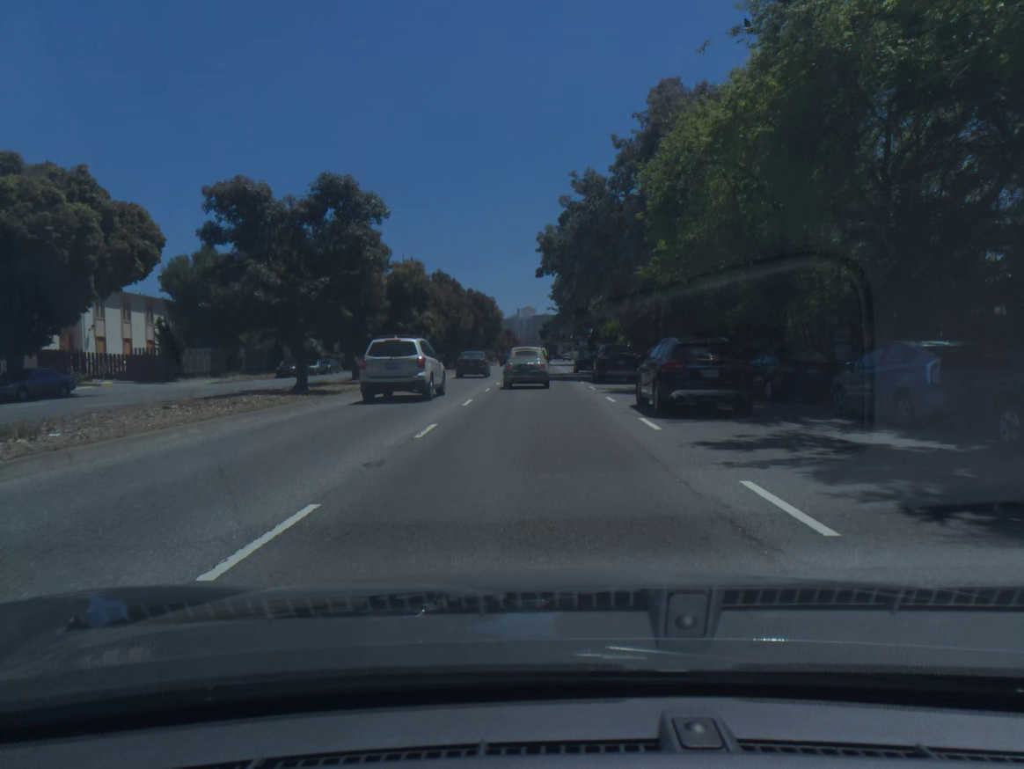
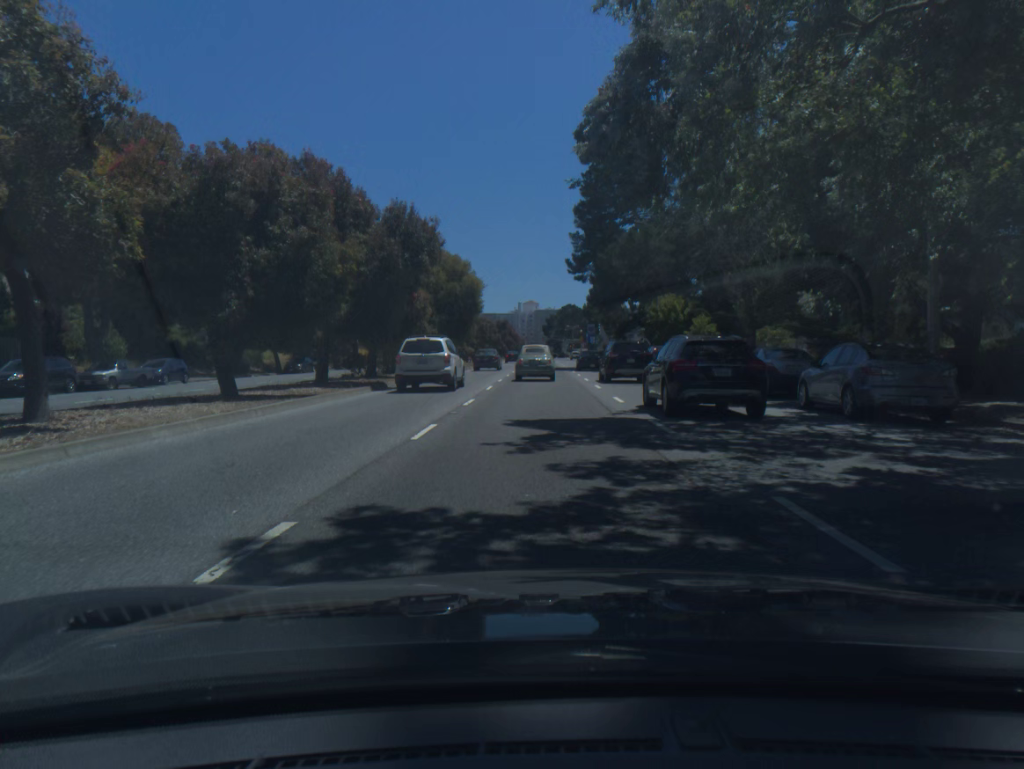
(0.0, +36.7) m; 0°
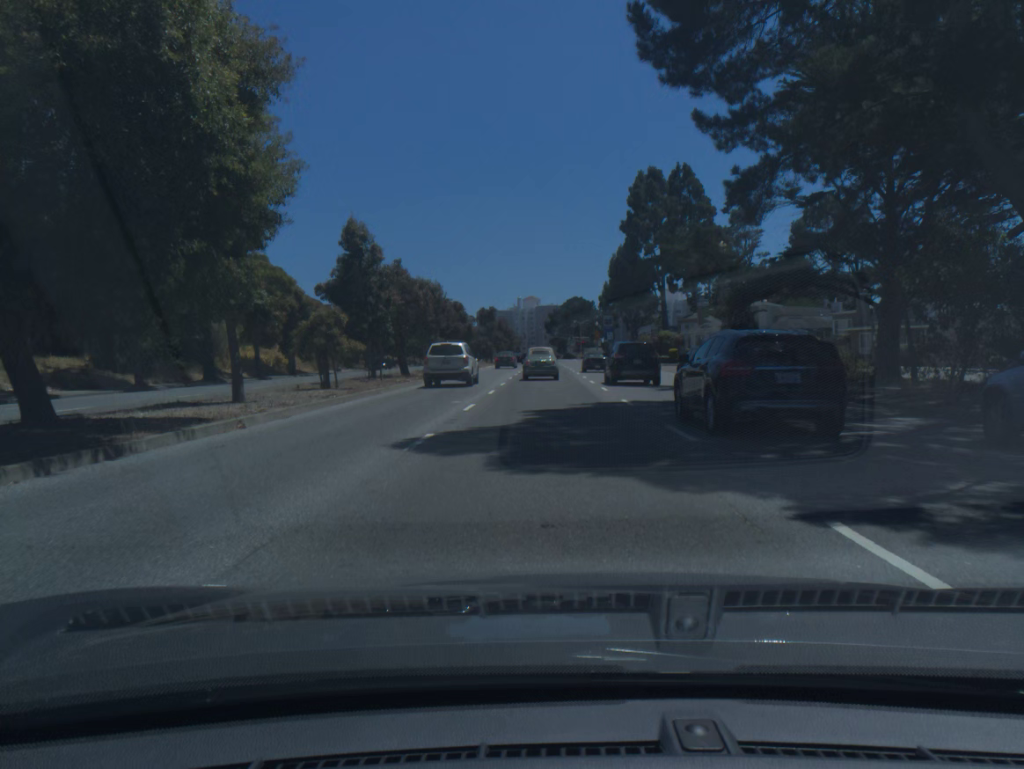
(0.0, +44.7) m; 0°
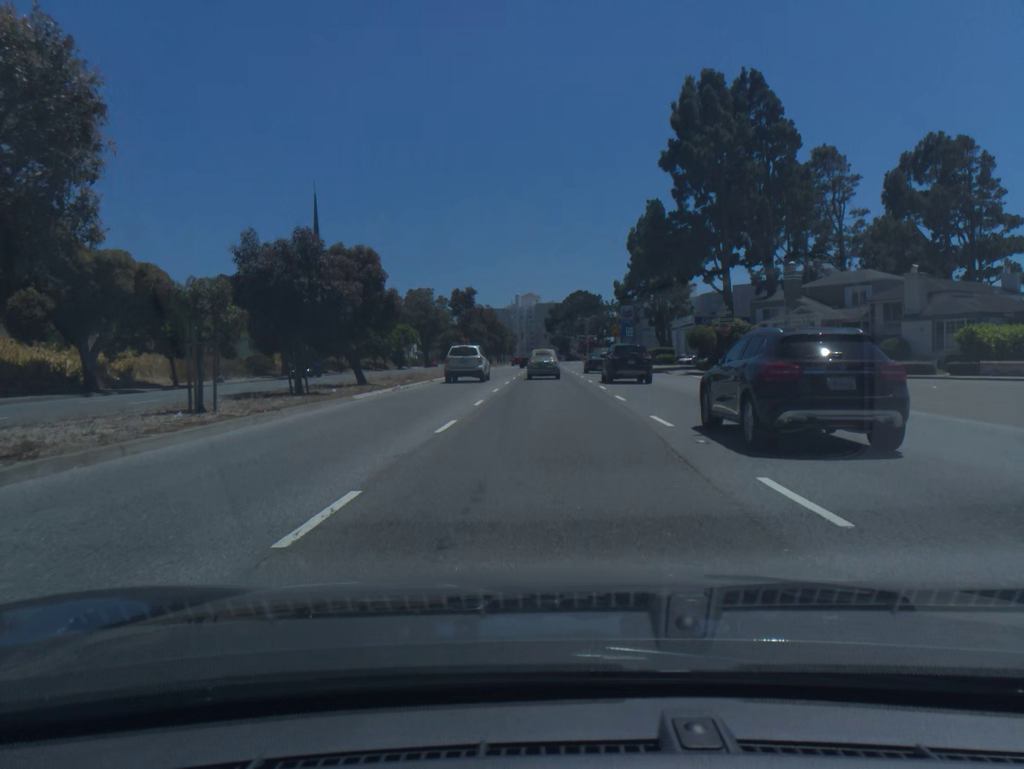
(0.0, +33.5) m; 0°
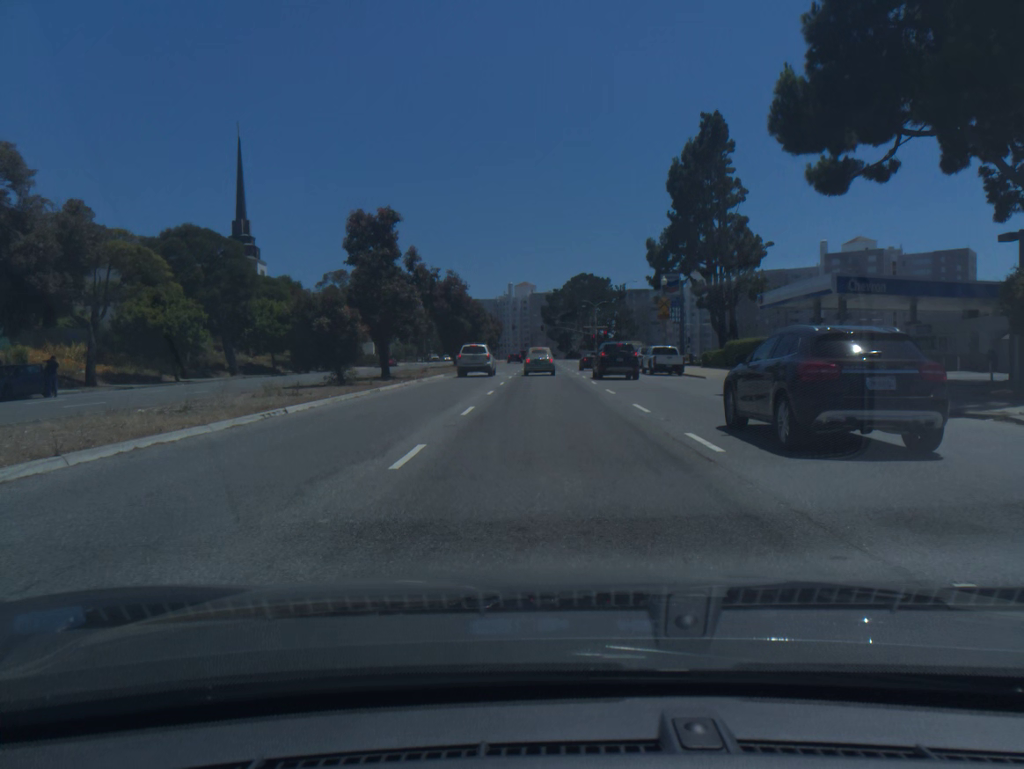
(0.0, +40.1) m; 0°
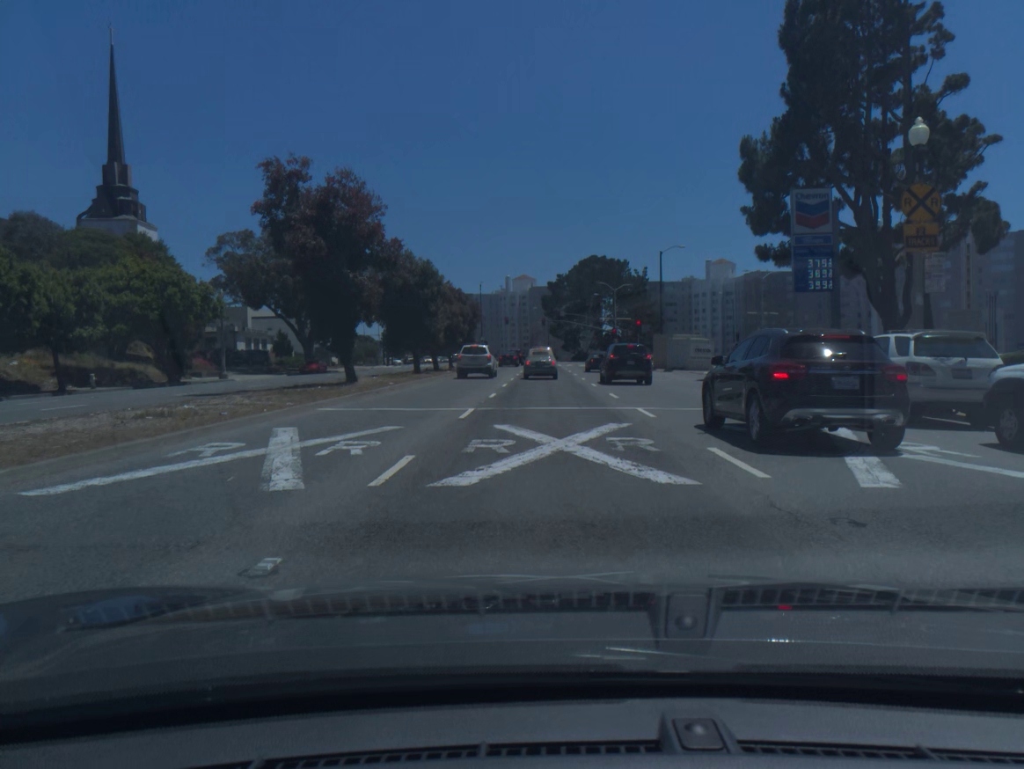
(0.0, +37.5) m; 0°
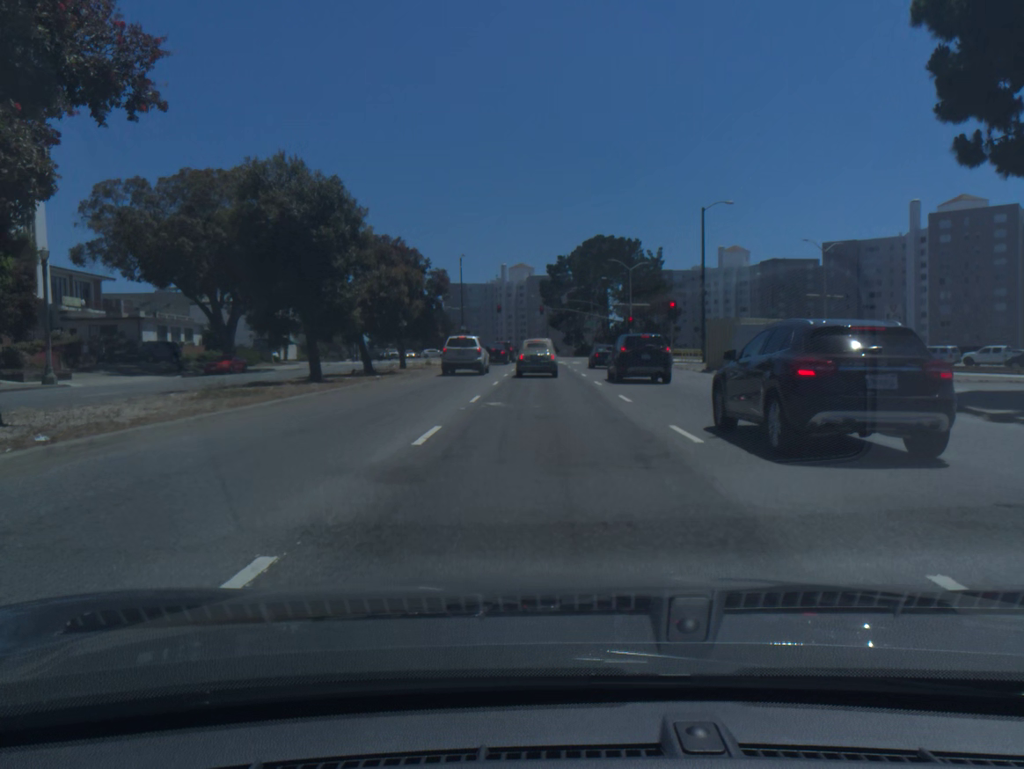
(+0.1, +20.1) m; +1°
